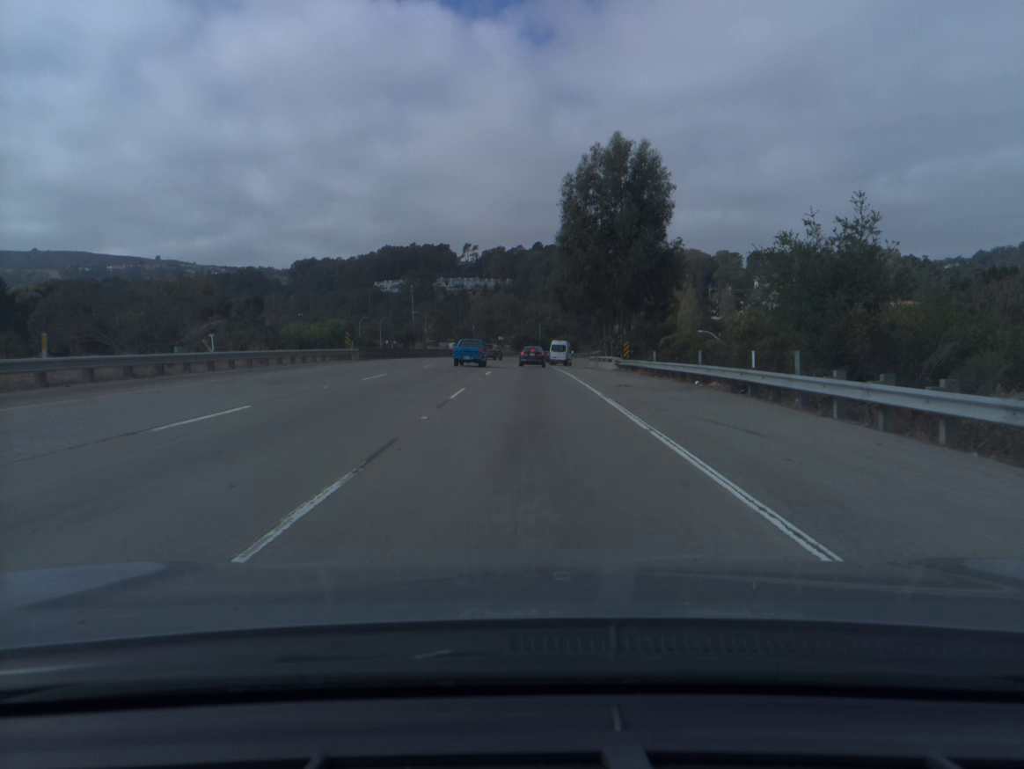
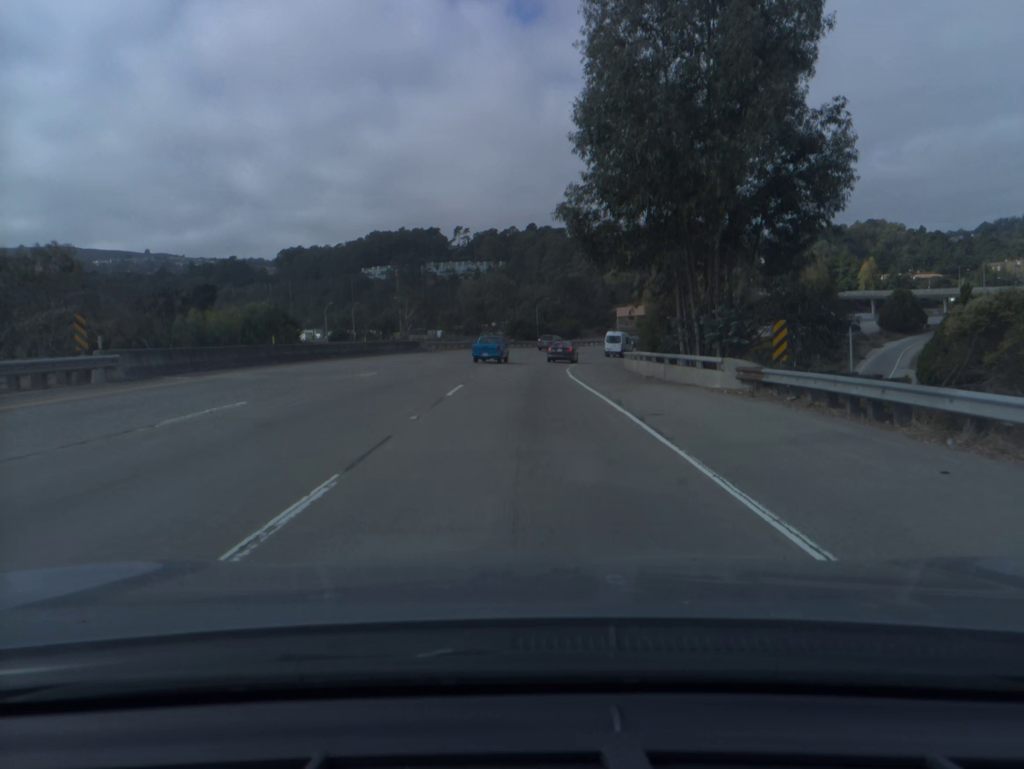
(+0.1, +29.3) m; 0°
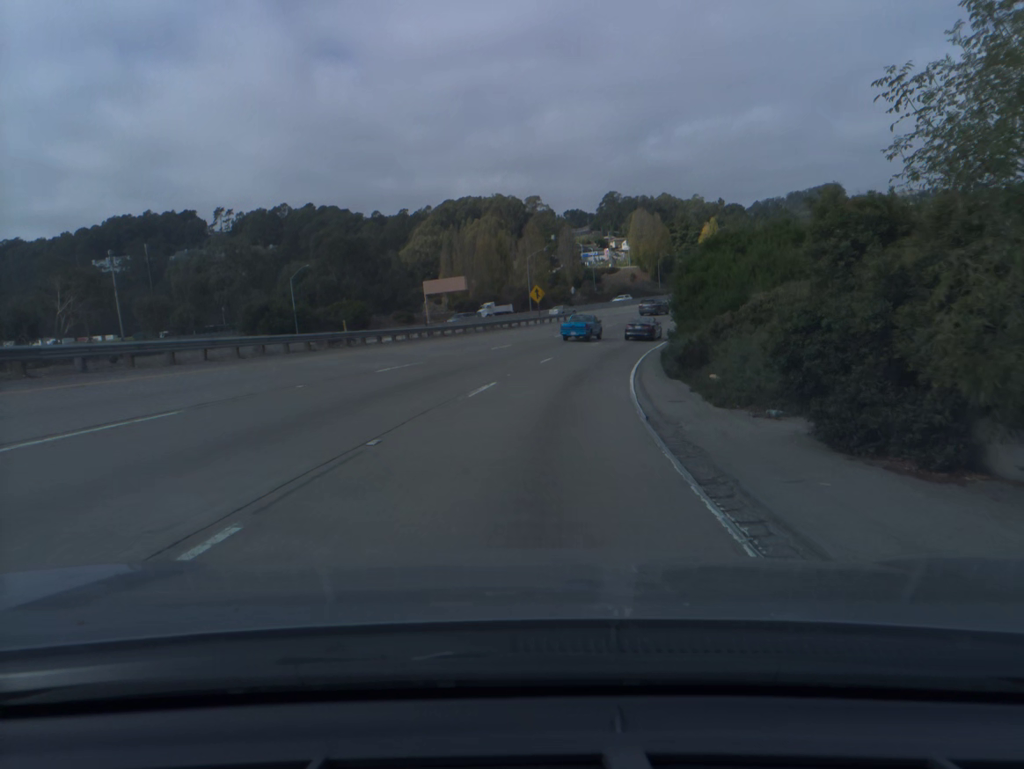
(+5.5, +73.8) m; +14°
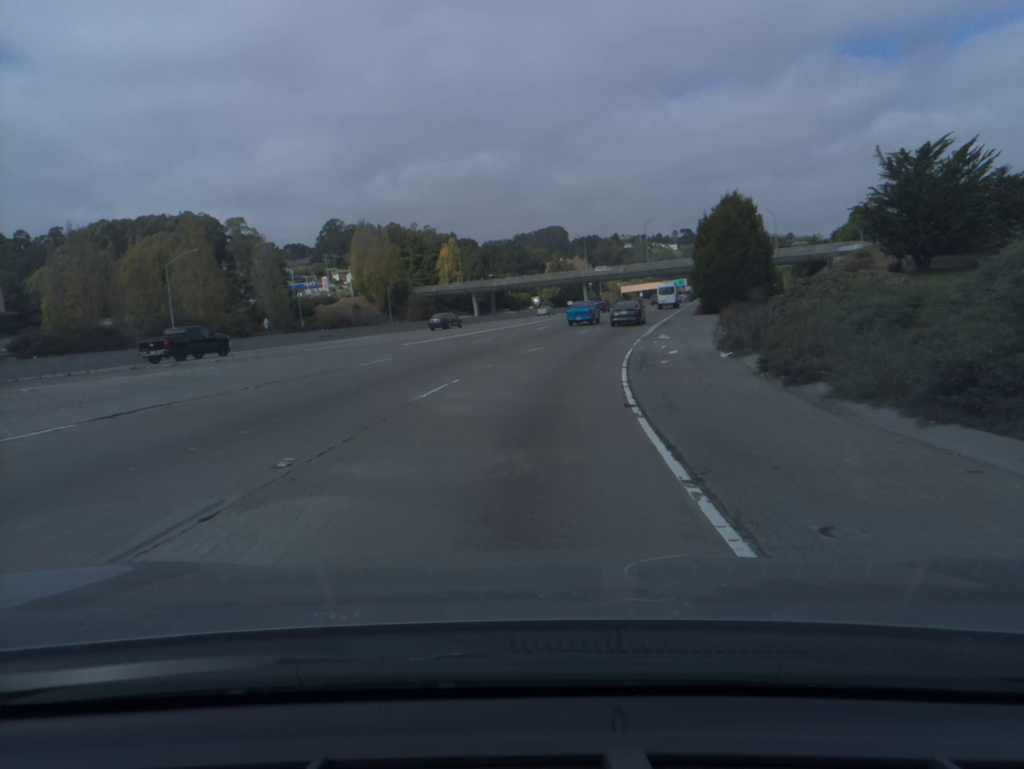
(+9.8, +57.2) m; +19°
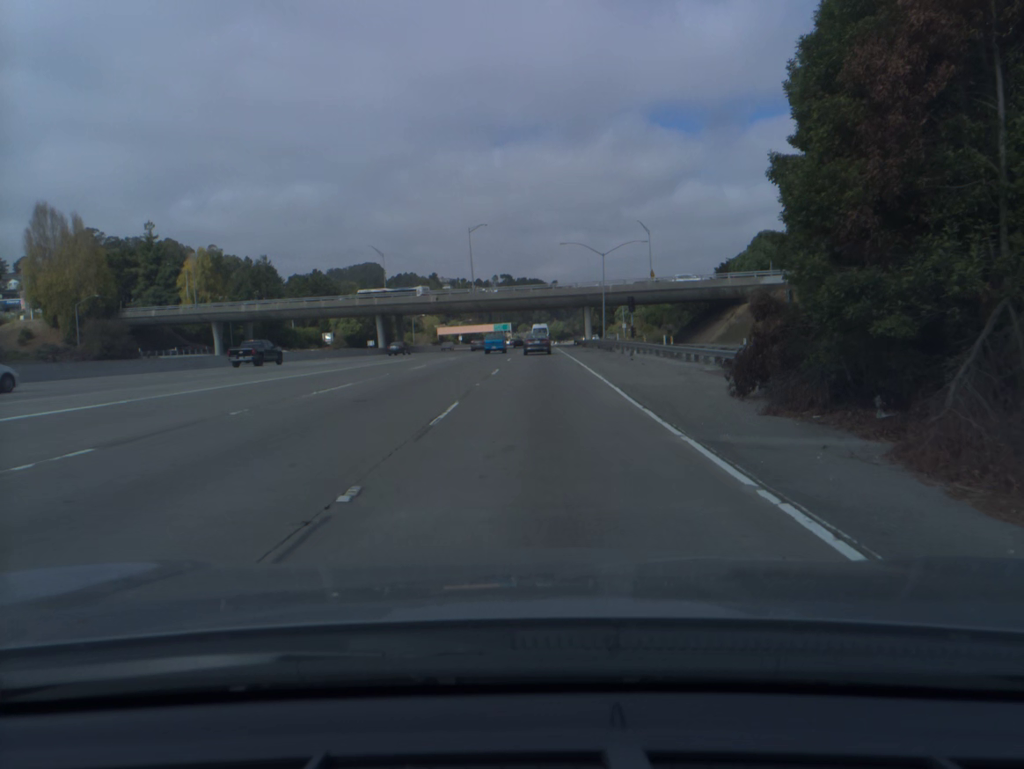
(+8.0, +56.9) m; +14°
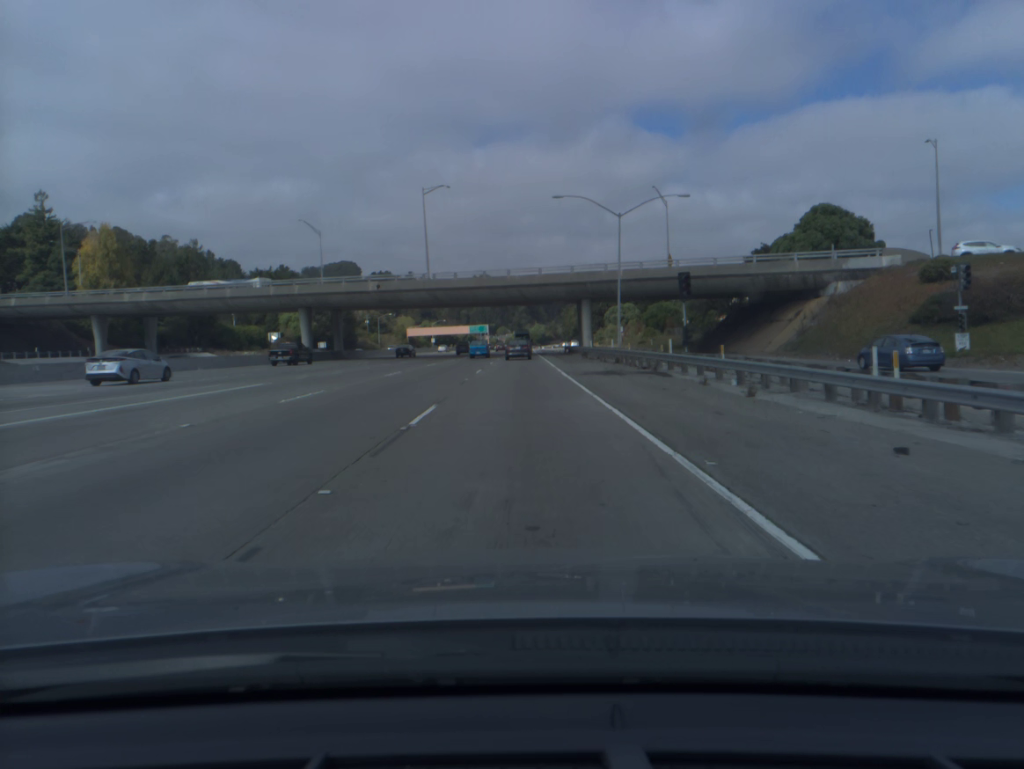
(+0.5, +29.0) m; +1°
